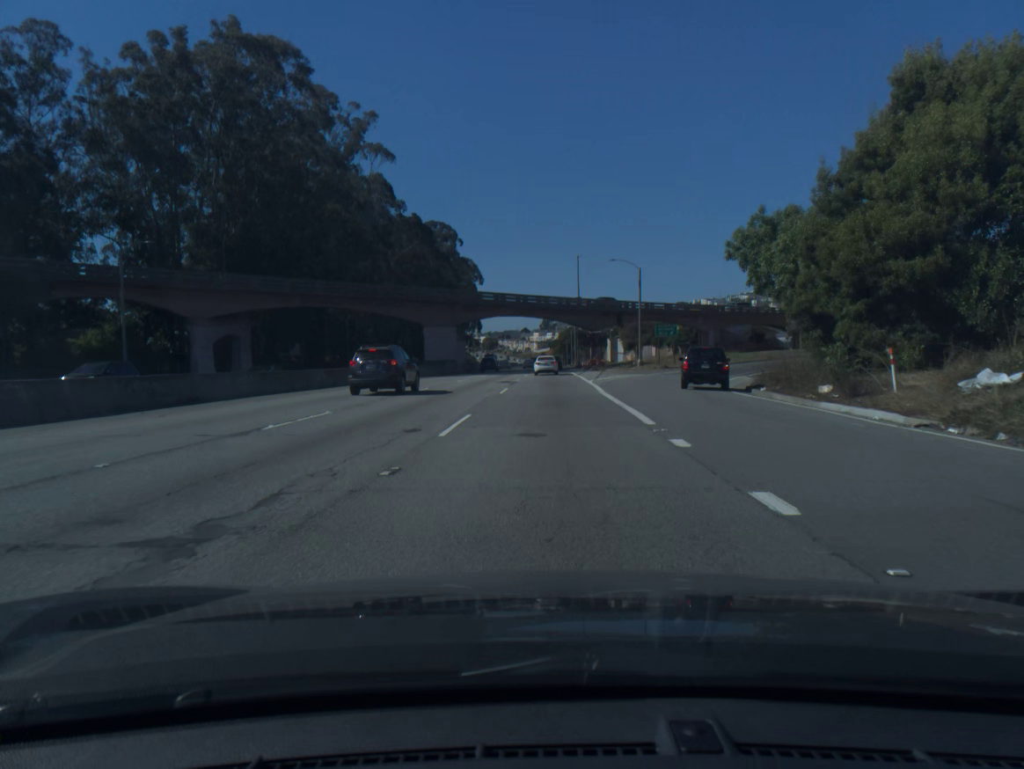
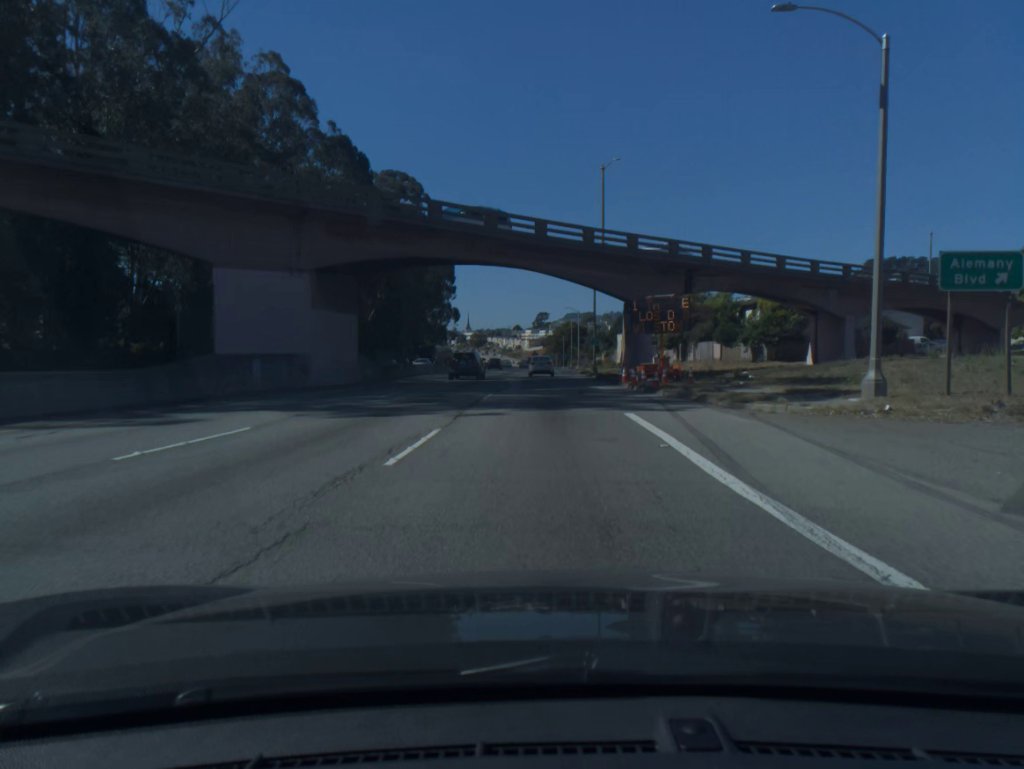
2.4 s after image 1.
(+0.3, +48.8) m; 0°
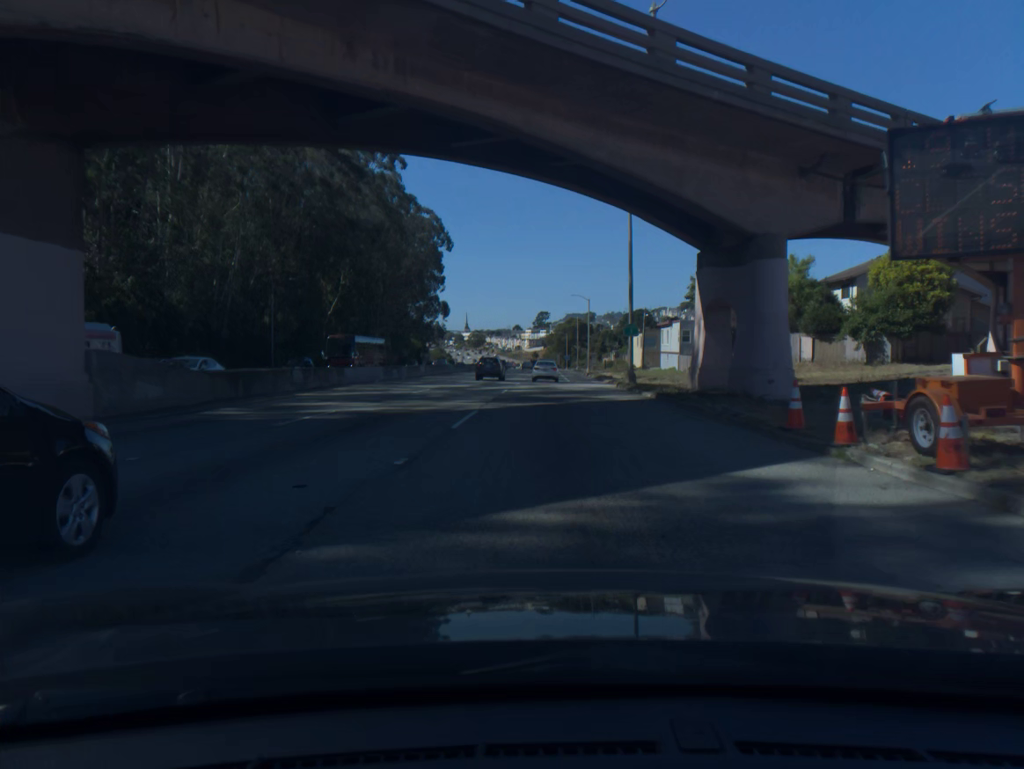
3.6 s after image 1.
(0.0, +24.4) m; 0°
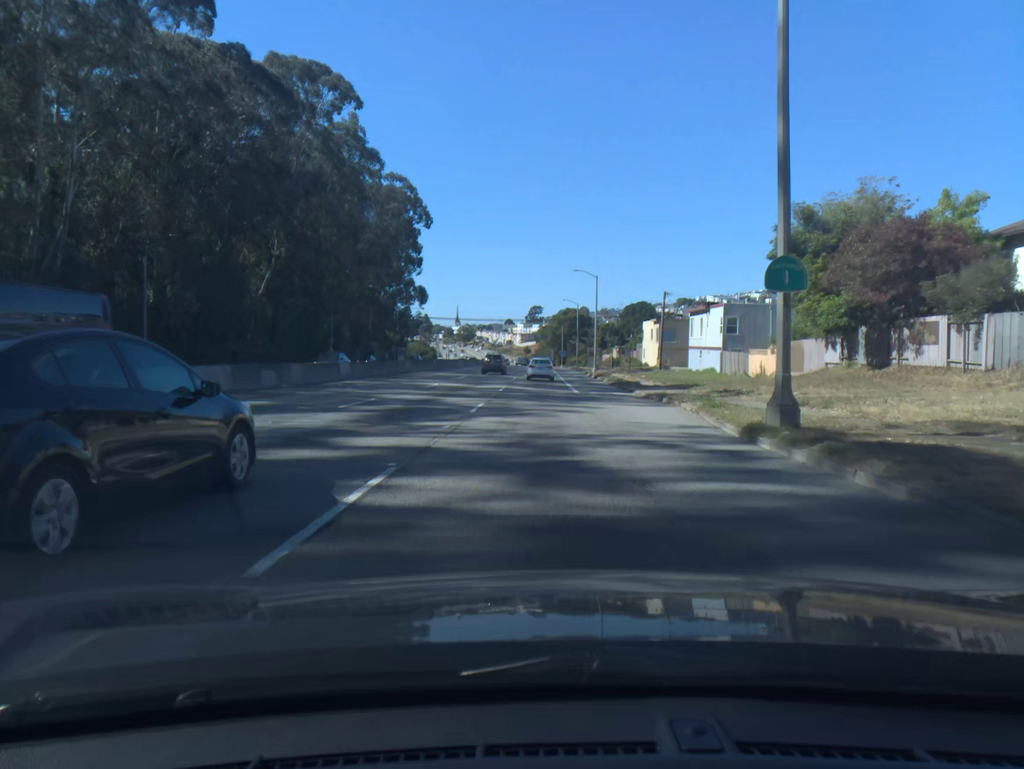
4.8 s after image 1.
(+0.1, +24.2) m; 0°
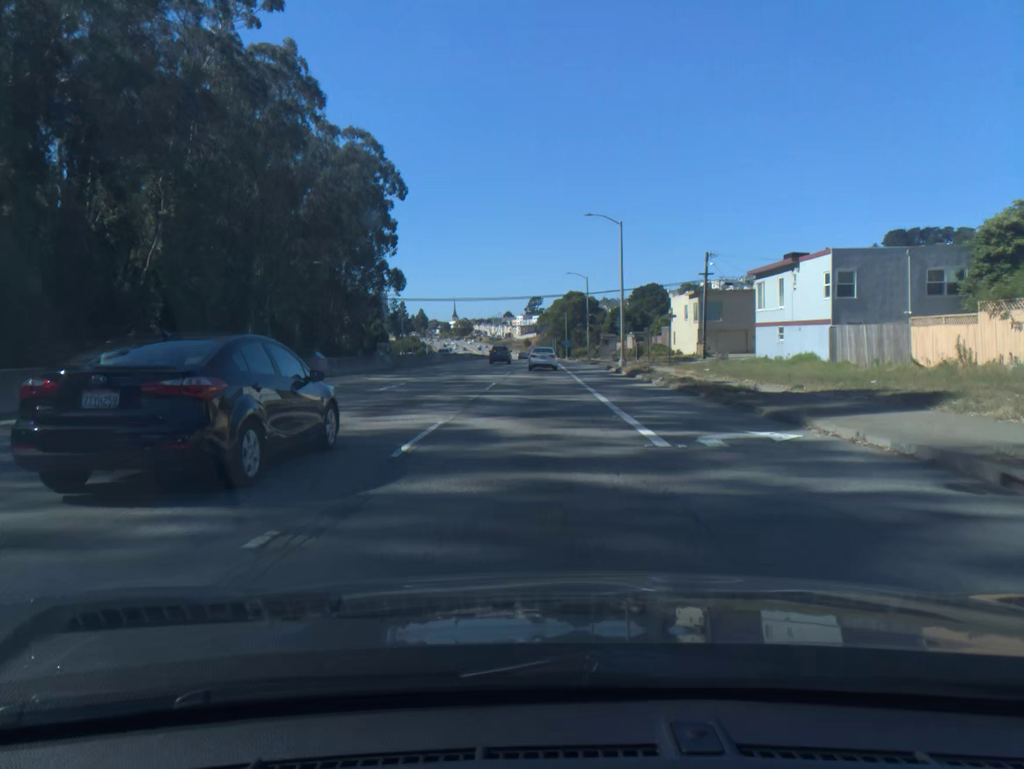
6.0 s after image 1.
(0.0, +24.1) m; 0°
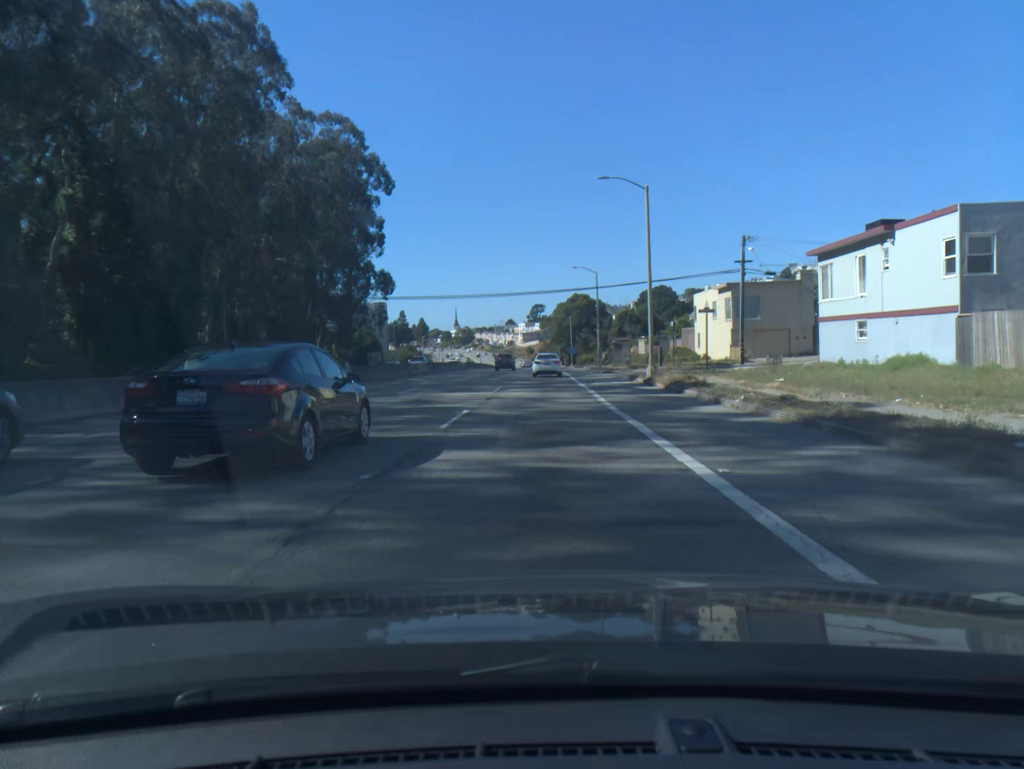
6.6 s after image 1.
(0.0, +11.9) m; 0°
